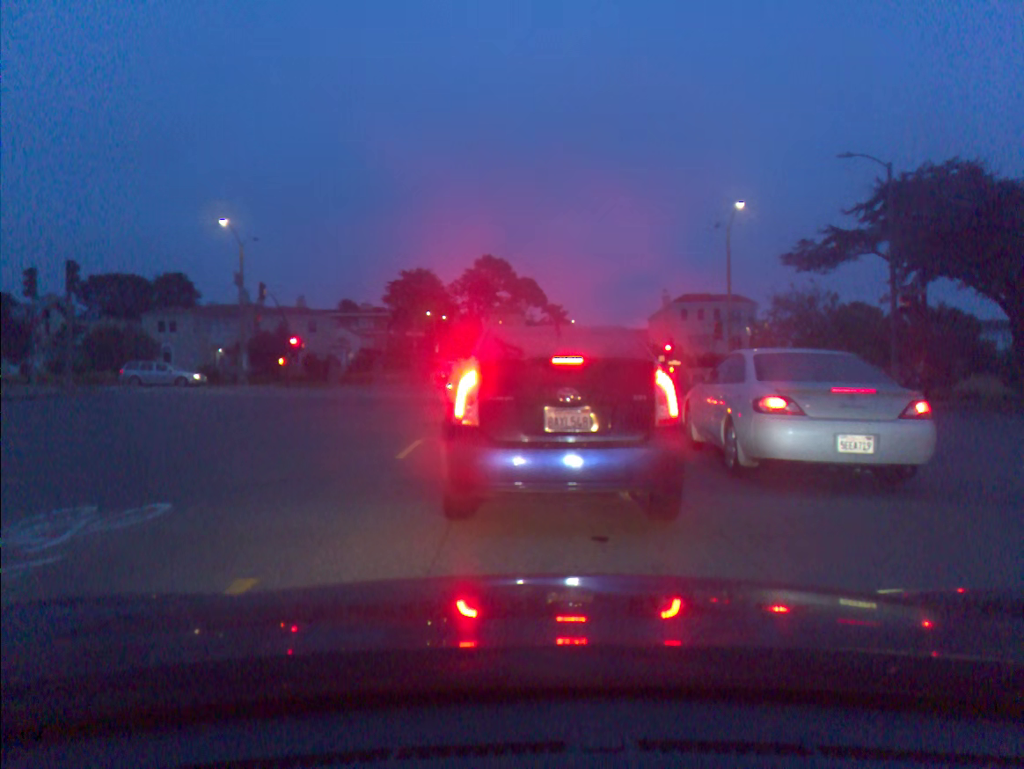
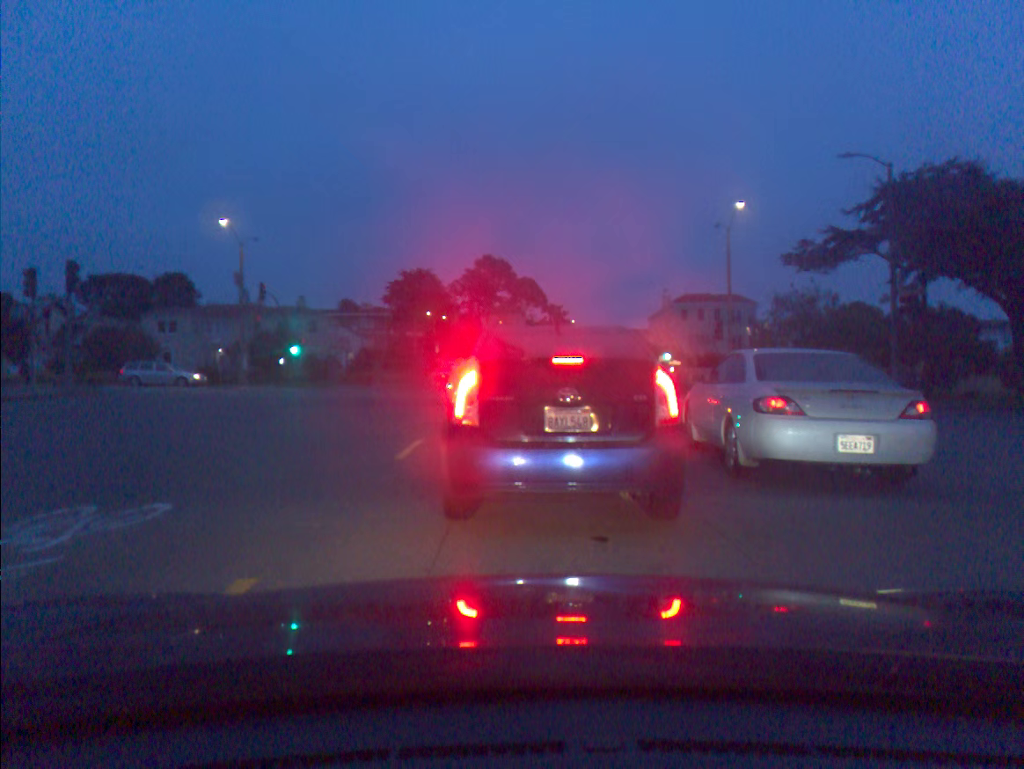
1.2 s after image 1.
(0.0, 0.0) m; 0°
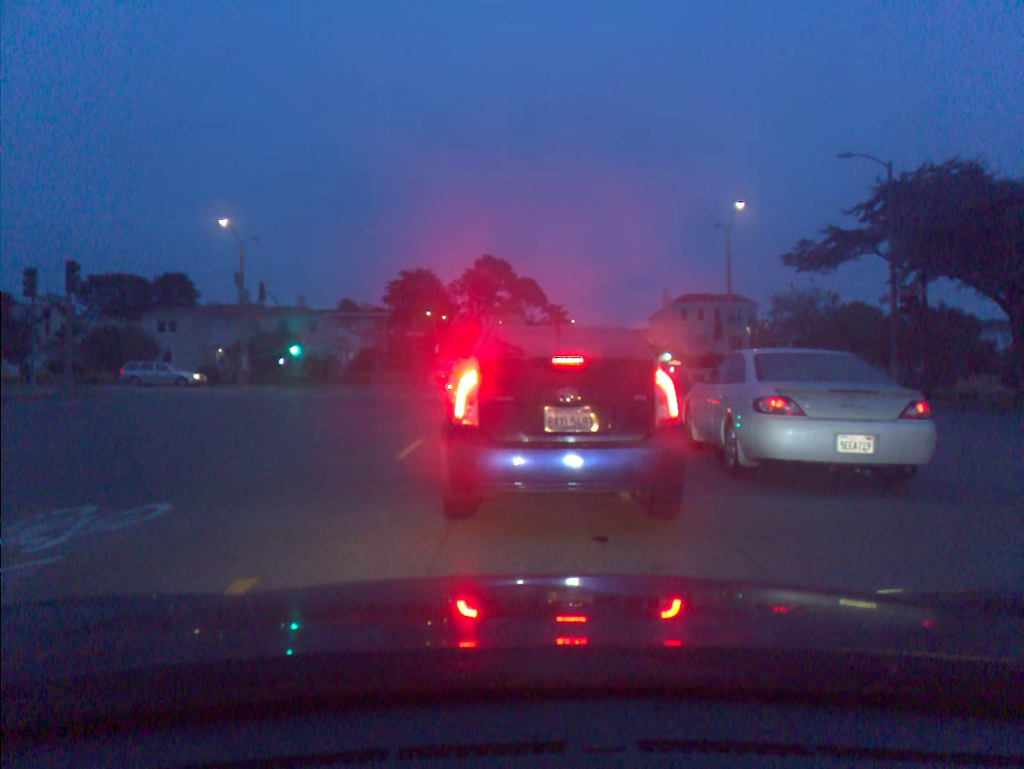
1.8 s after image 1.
(0.0, 0.0) m; 0°
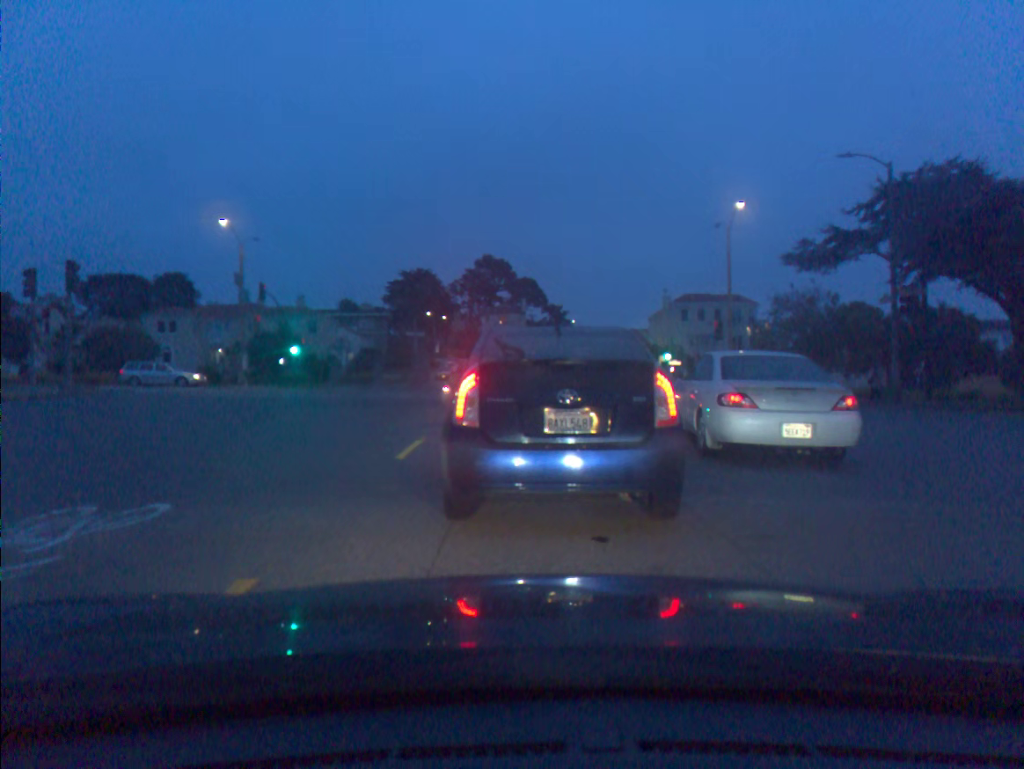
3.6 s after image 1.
(0.0, 0.0) m; 0°
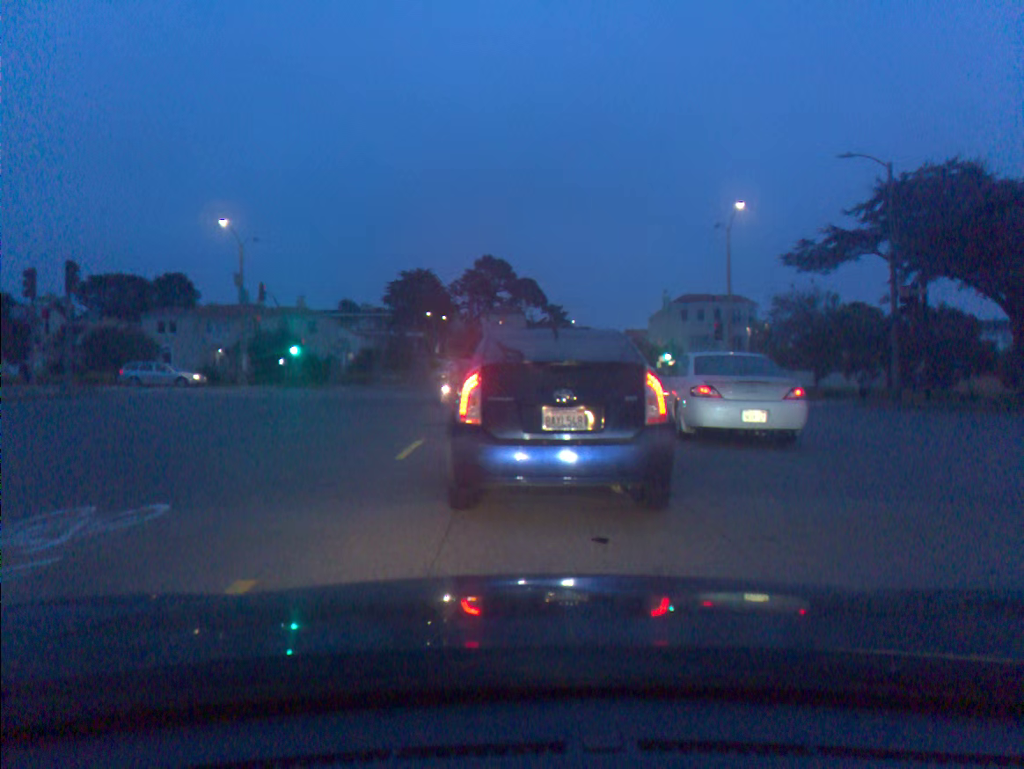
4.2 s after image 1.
(0.0, 0.0) m; 0°
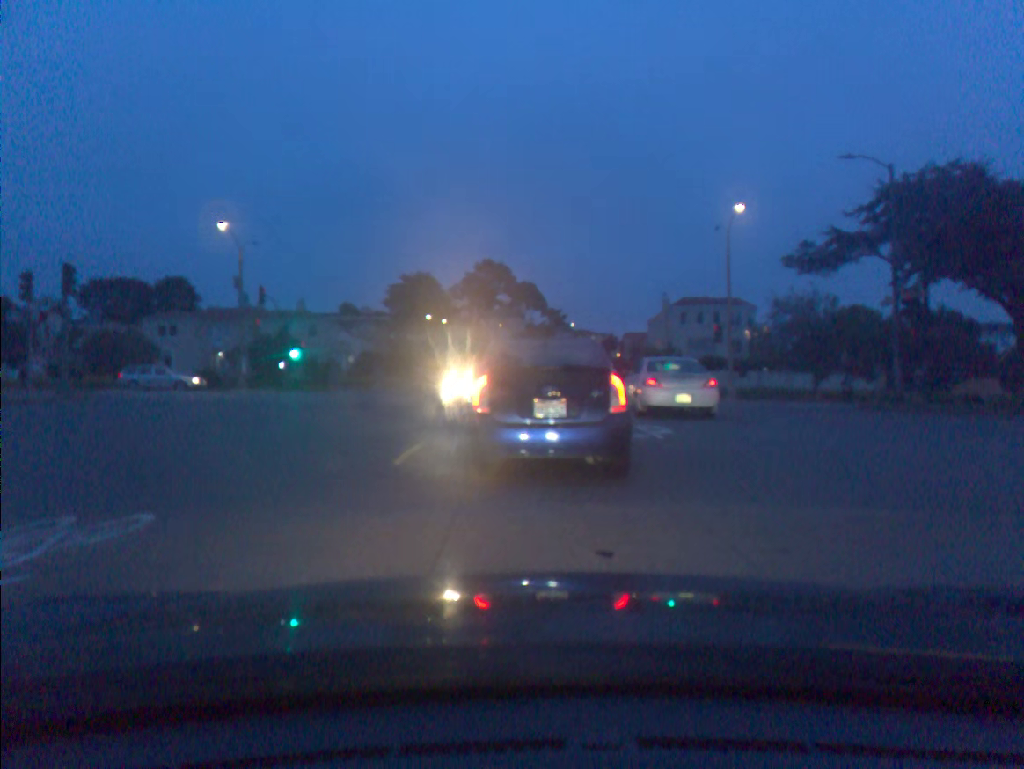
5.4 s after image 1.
(0.0, +0.3) m; 0°
